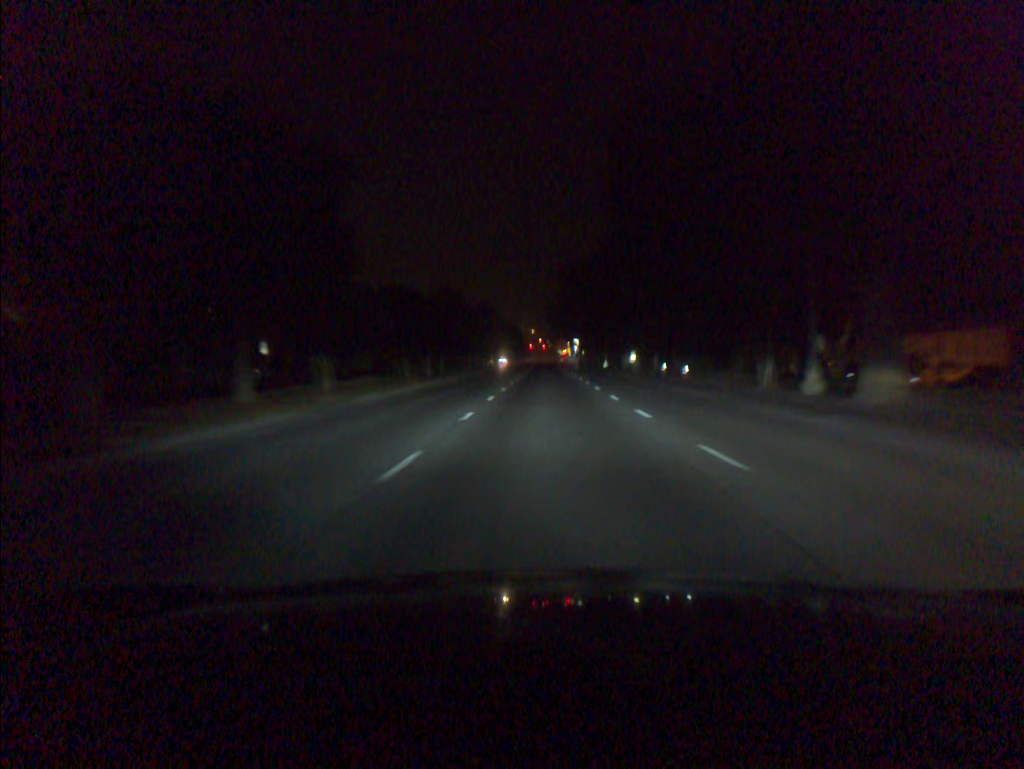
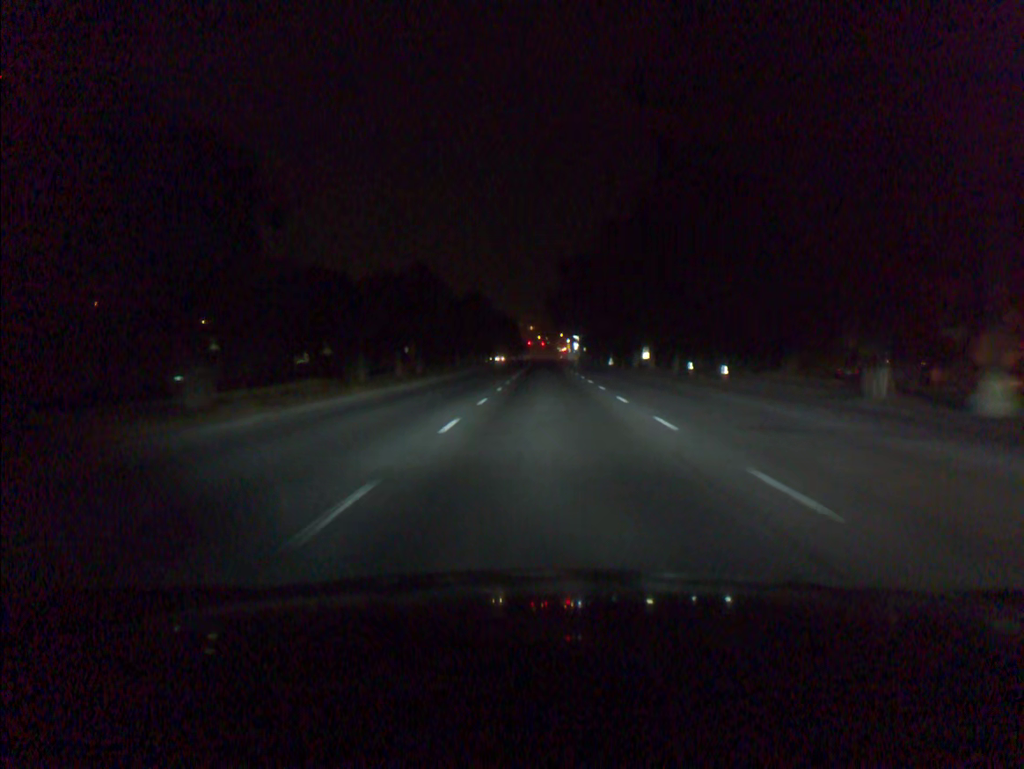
(0.0, +10.1) m; 0°
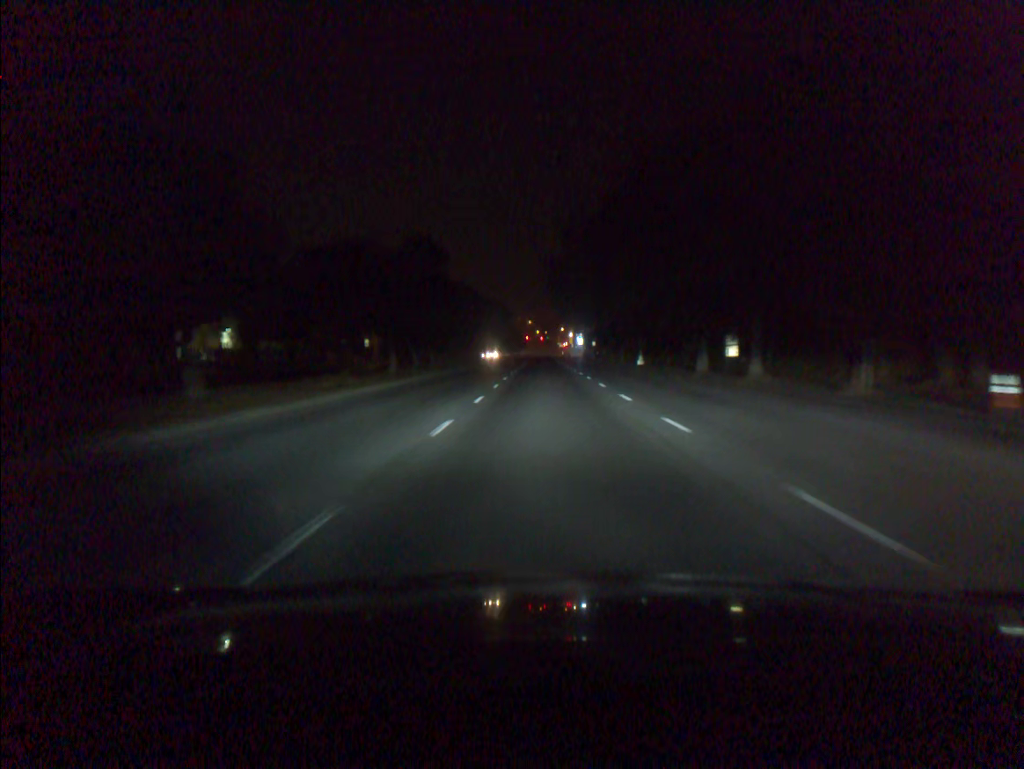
(0.0, +30.2) m; 0°
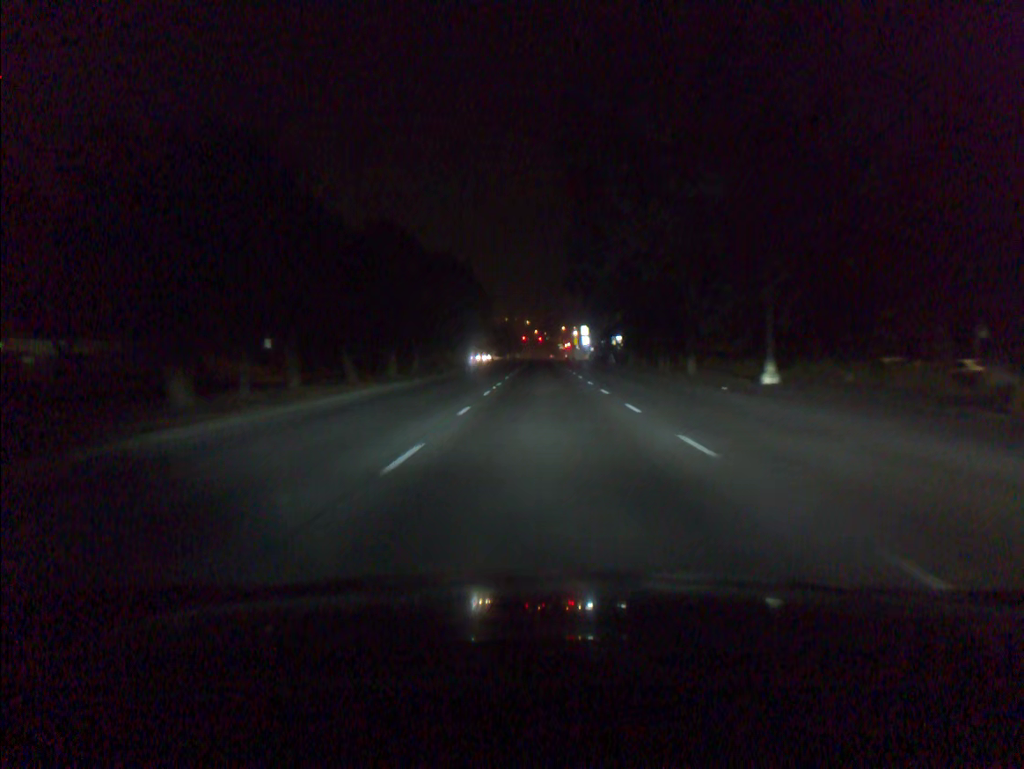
(0.0, +38.7) m; 0°
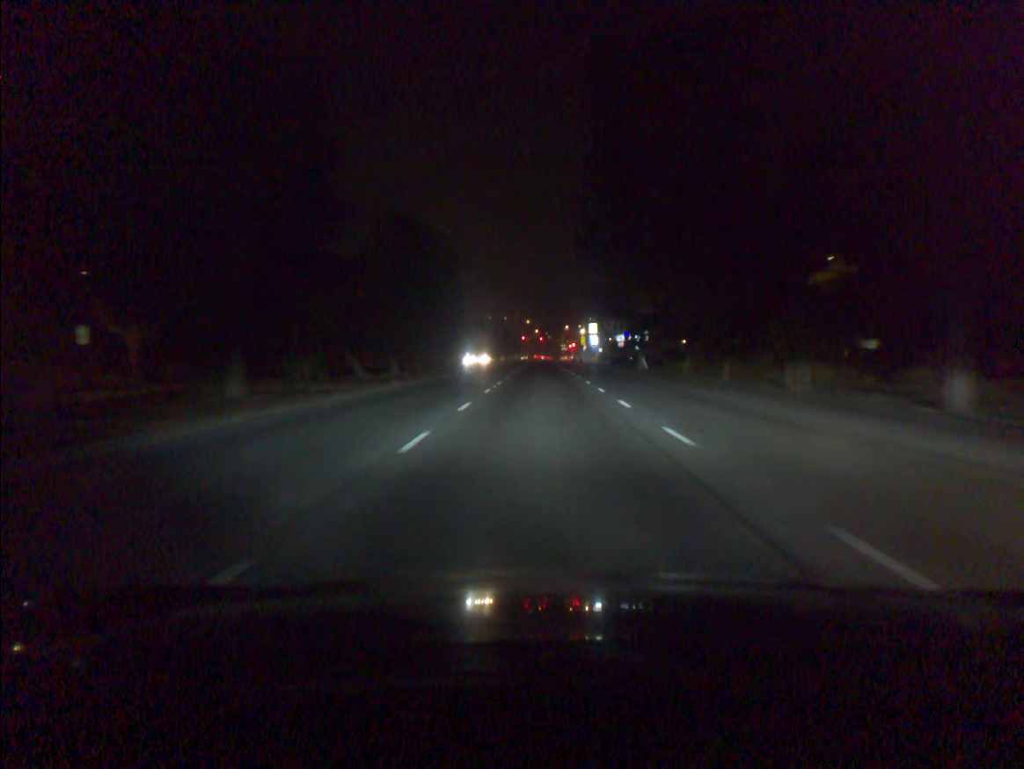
(-0.1, +28.0) m; 0°
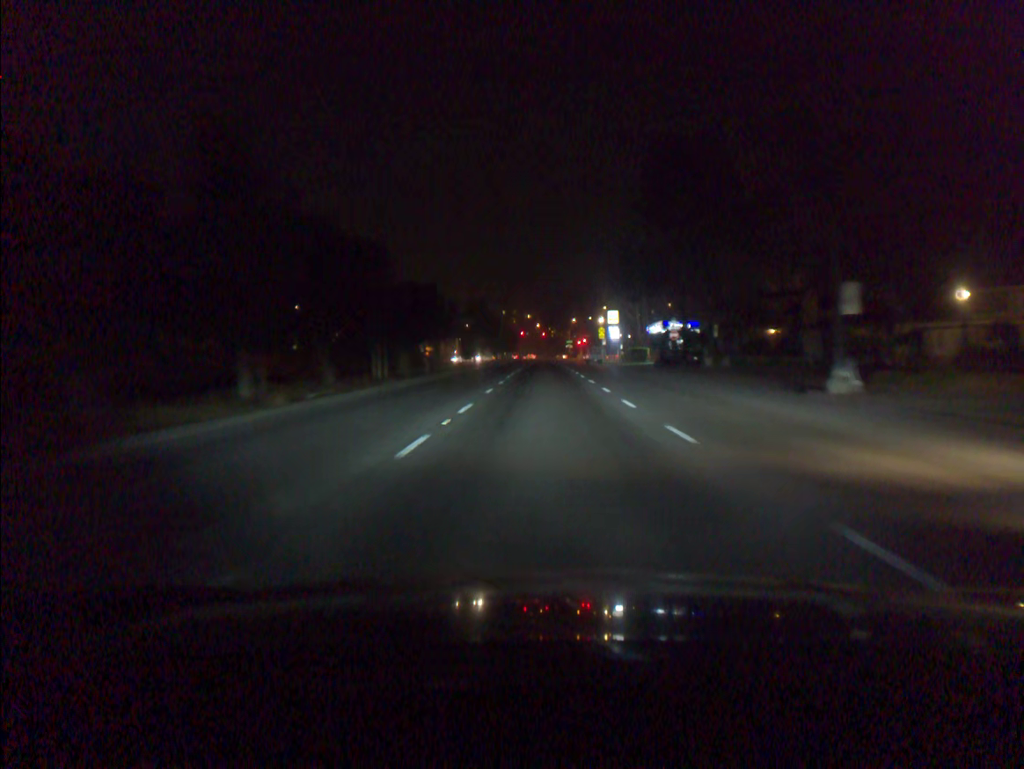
(0.0, +43.8) m; 0°
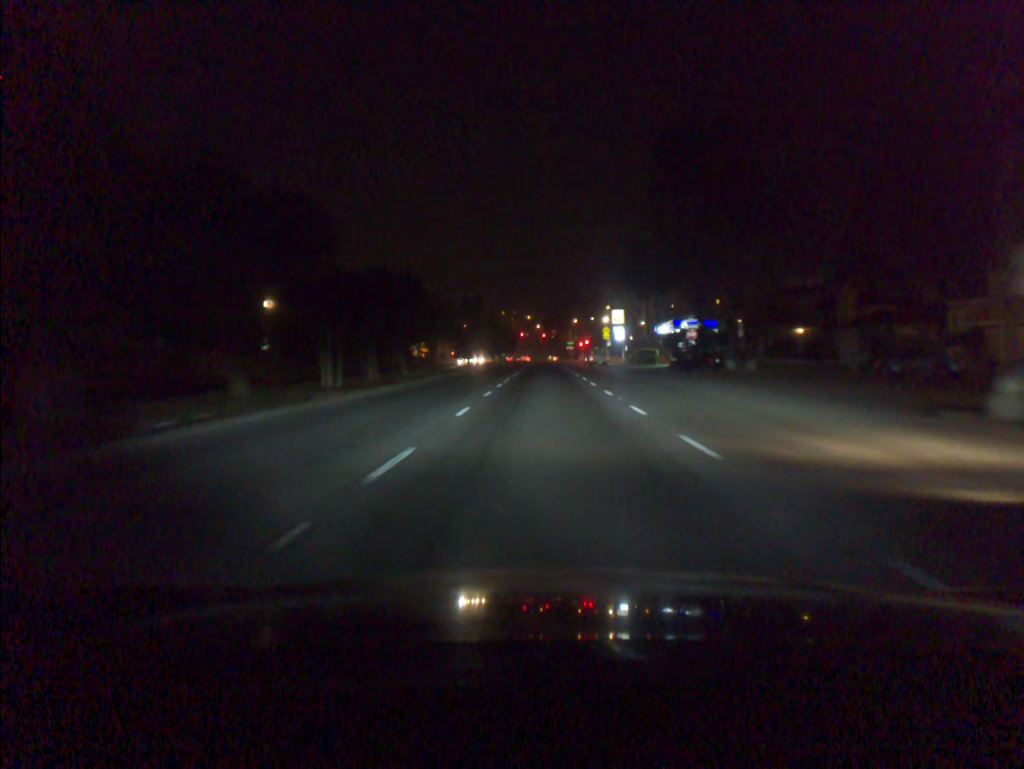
(0.0, +8.2) m; 0°
